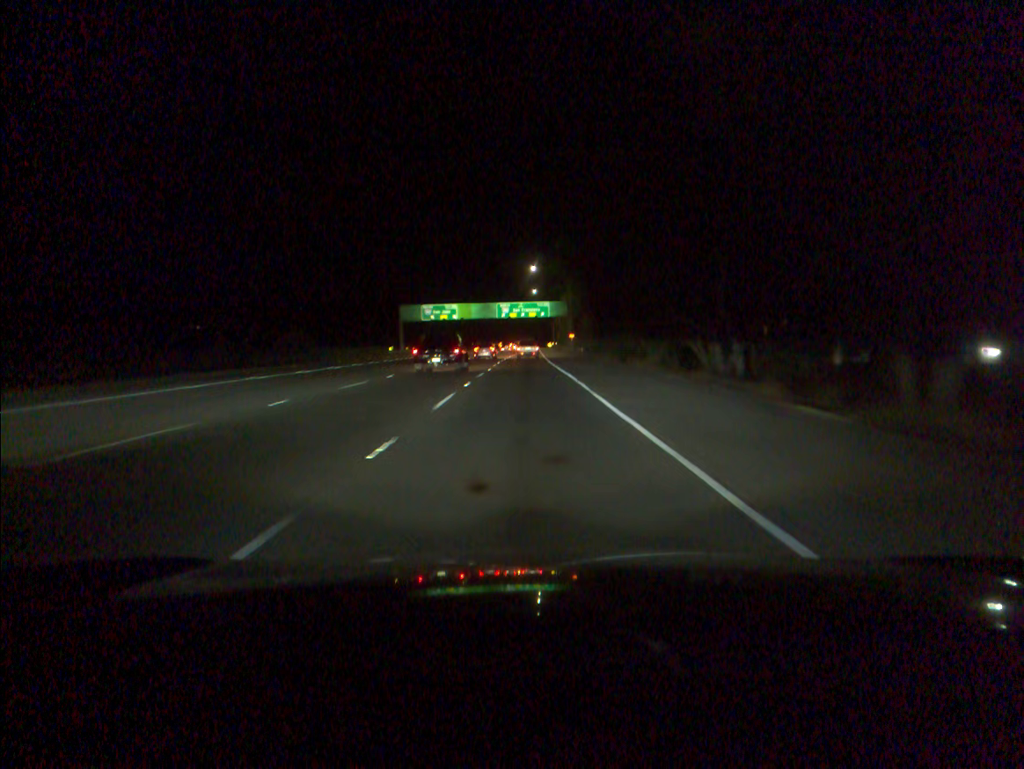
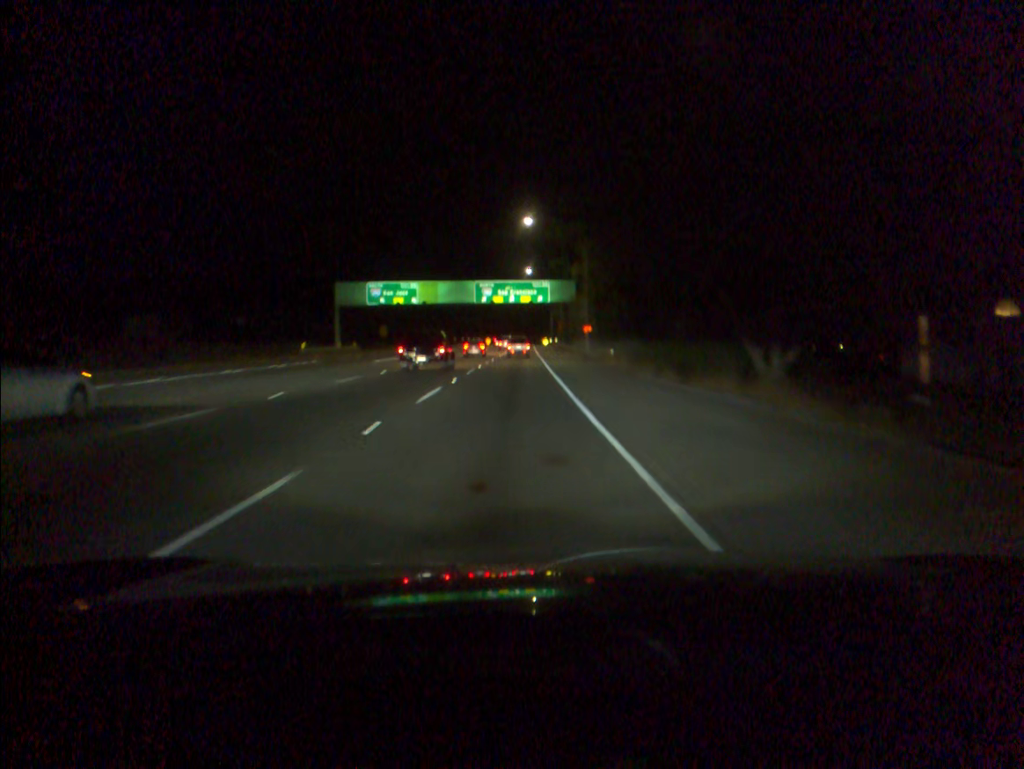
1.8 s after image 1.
(+0.4, +41.7) m; 0°
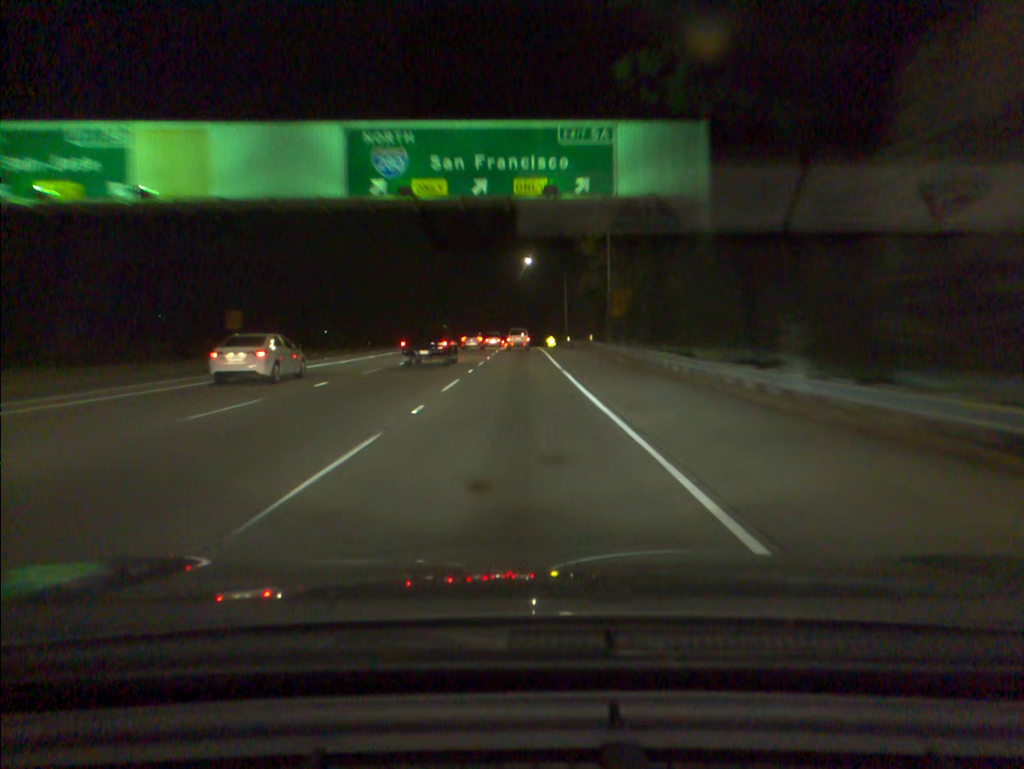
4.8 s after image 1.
(-0.1, +69.5) m; 0°
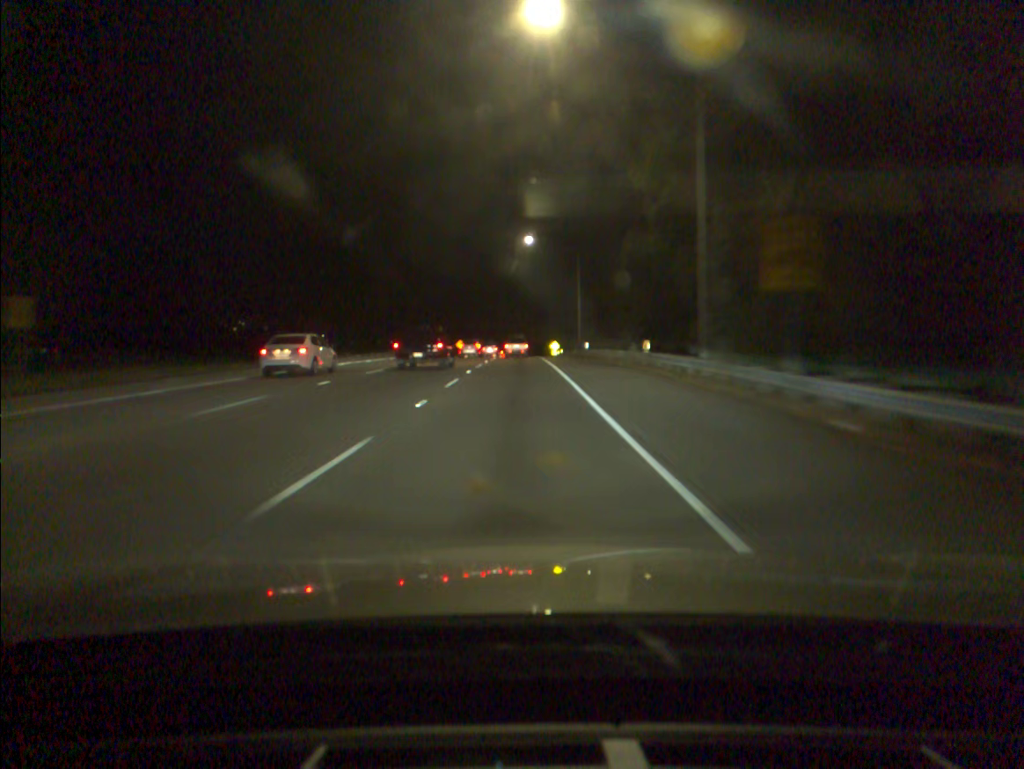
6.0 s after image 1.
(0.0, +28.3) m; 0°
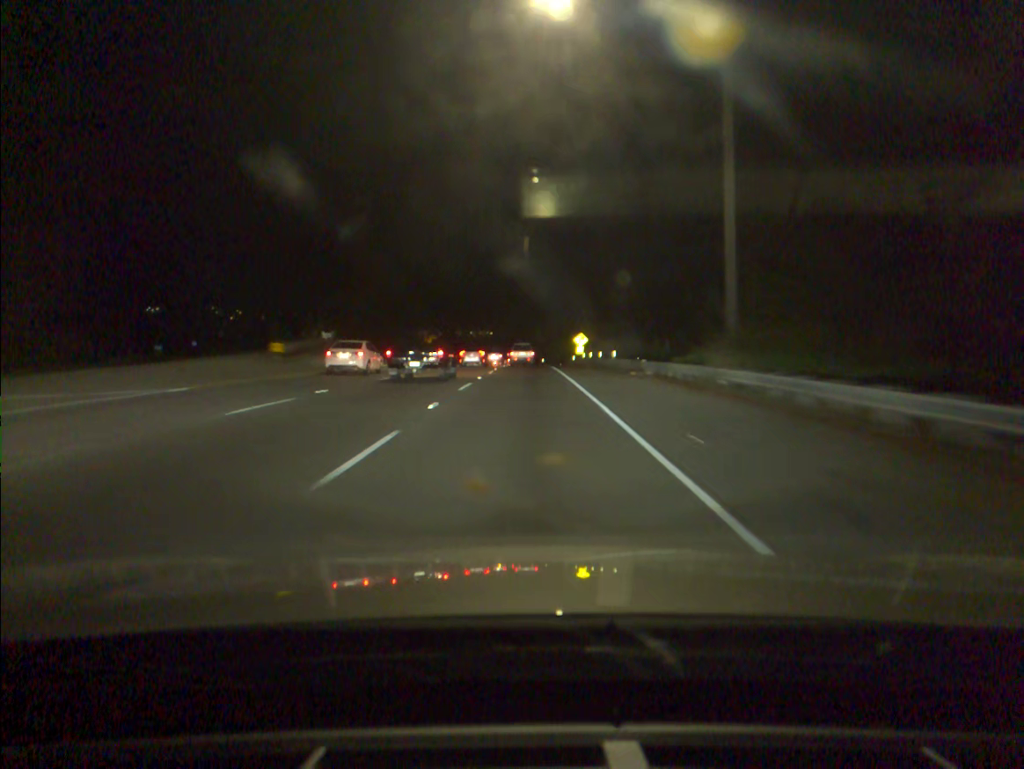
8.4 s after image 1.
(-0.1, +56.9) m; 0°
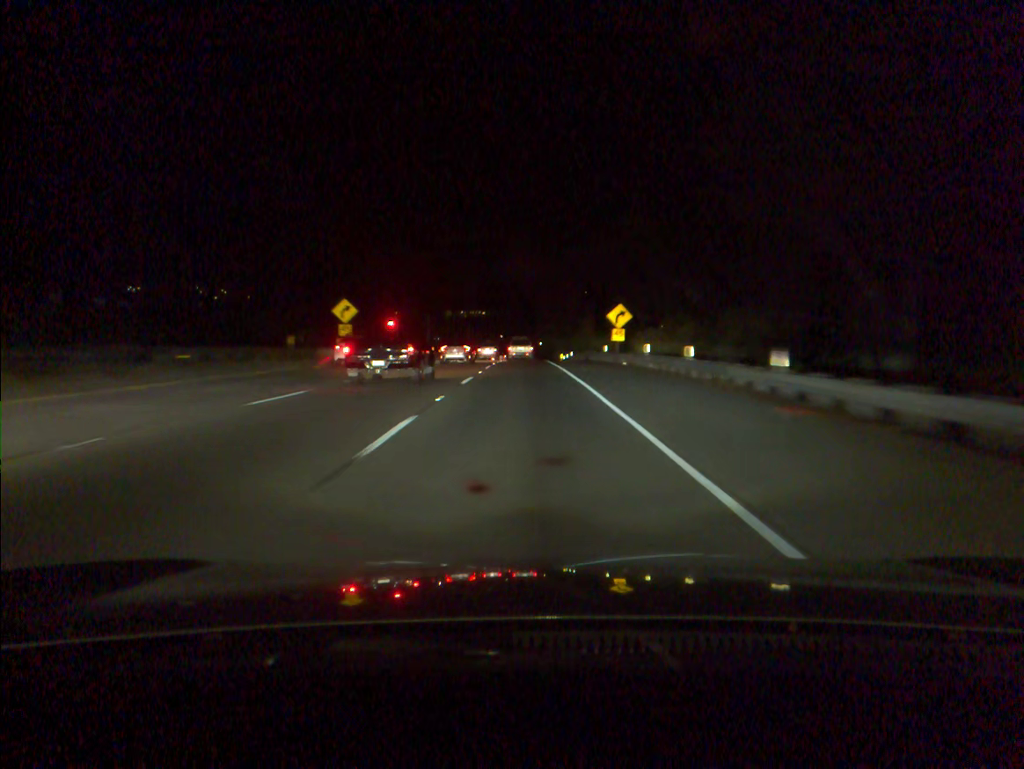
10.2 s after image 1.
(+0.1, +42.5) m; 0°
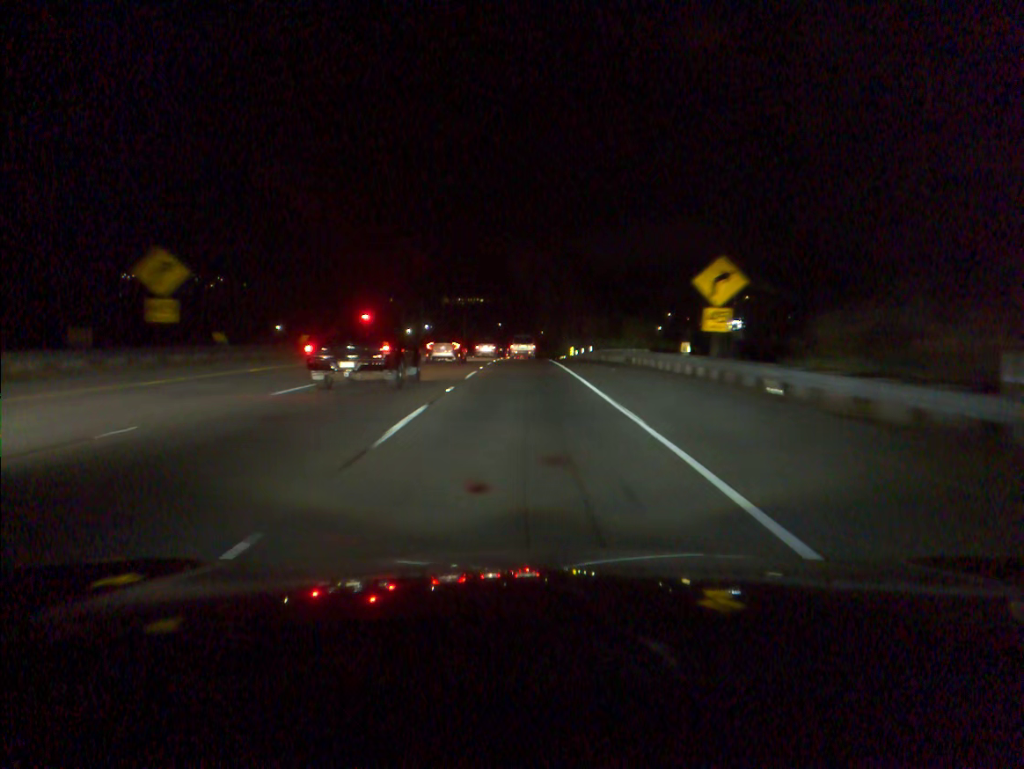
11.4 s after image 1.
(0.0, +27.4) m; 0°
